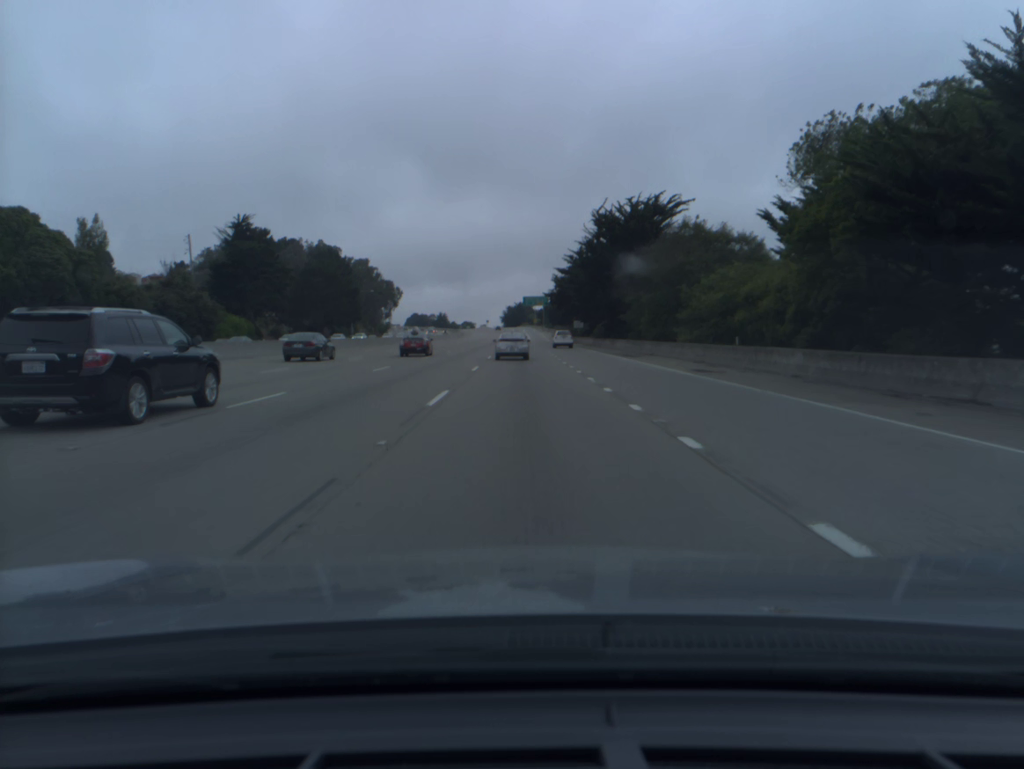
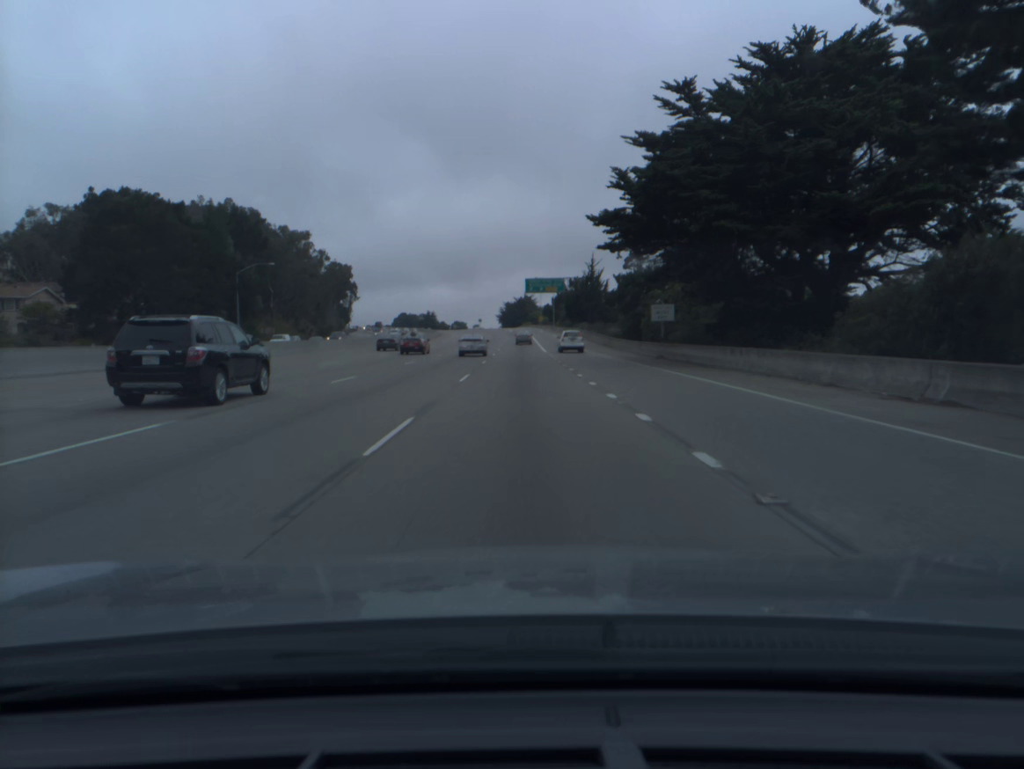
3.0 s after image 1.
(-0.1, +78.8) m; 0°
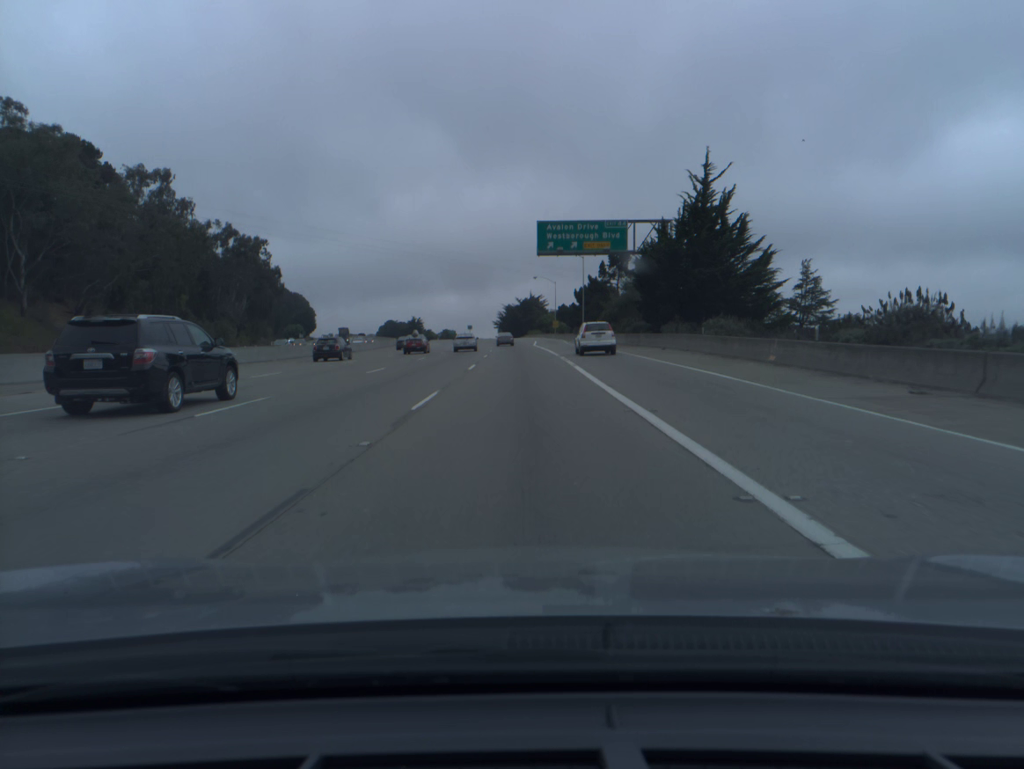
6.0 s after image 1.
(-0.2, +82.3) m; 0°
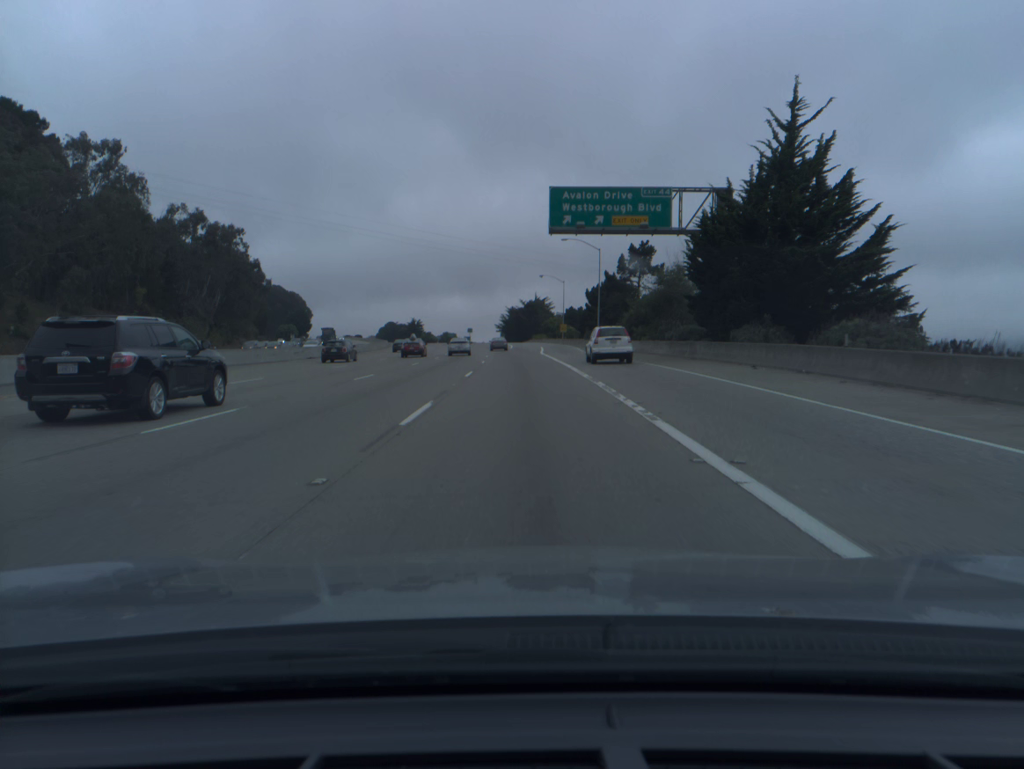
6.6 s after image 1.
(0.0, +16.9) m; 0°
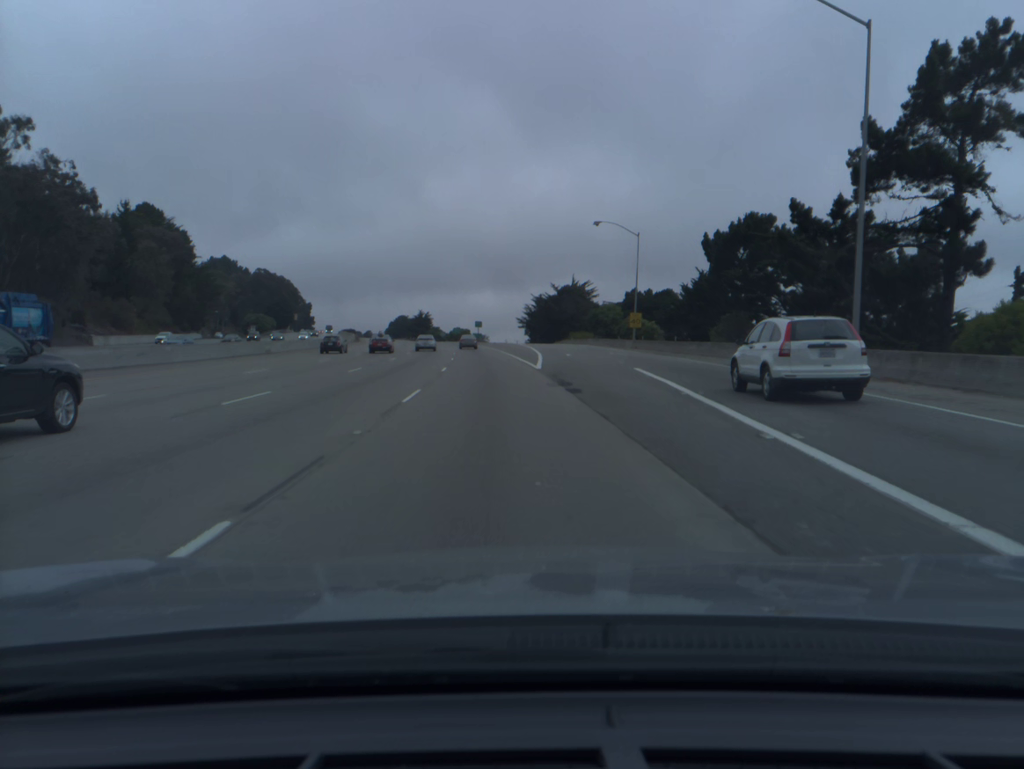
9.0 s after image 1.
(-0.8, +68.3) m; -2°
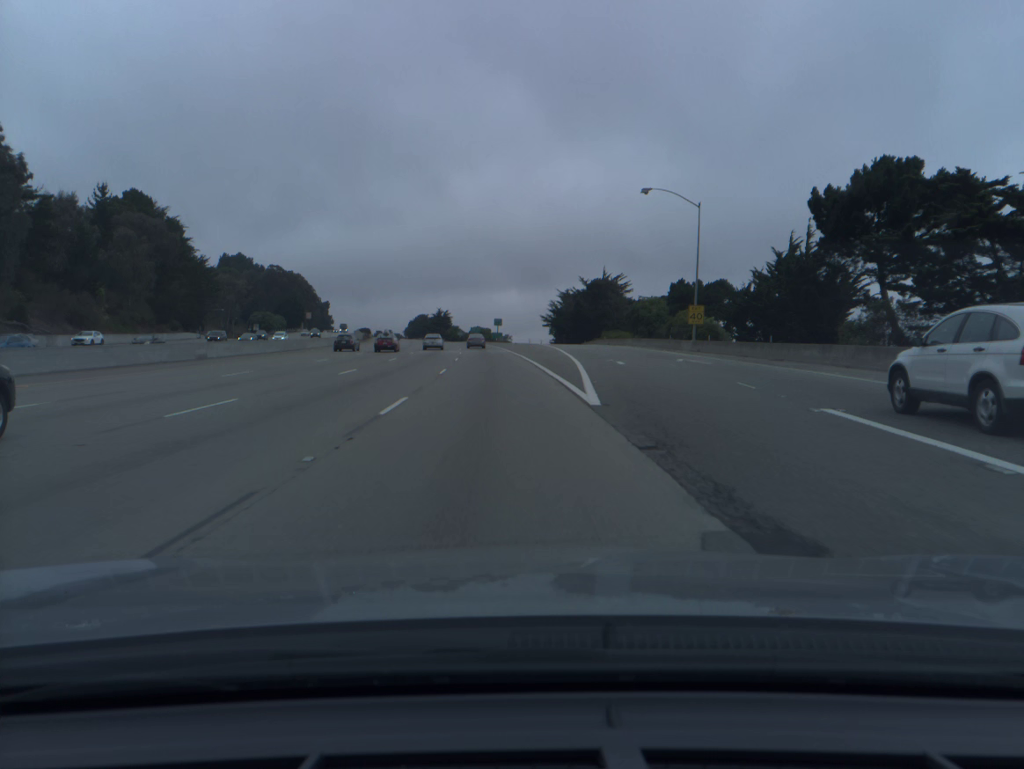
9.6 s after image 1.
(-0.3, +17.4) m; -2°
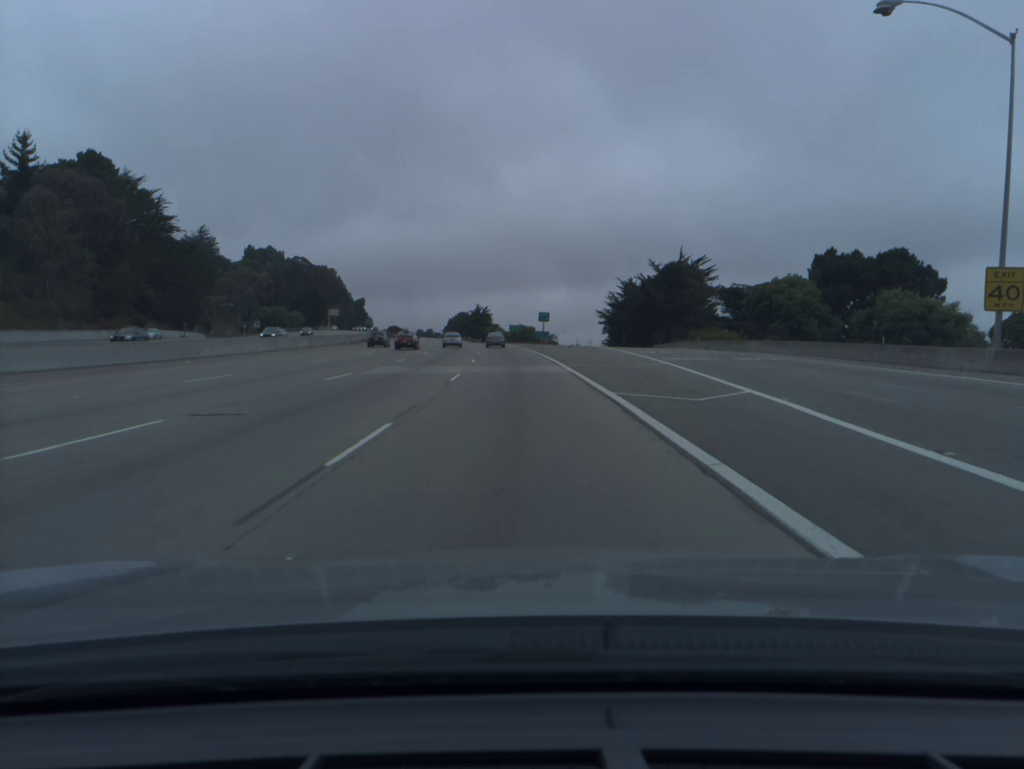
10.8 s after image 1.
(-1.1, +34.8) m; -3°
